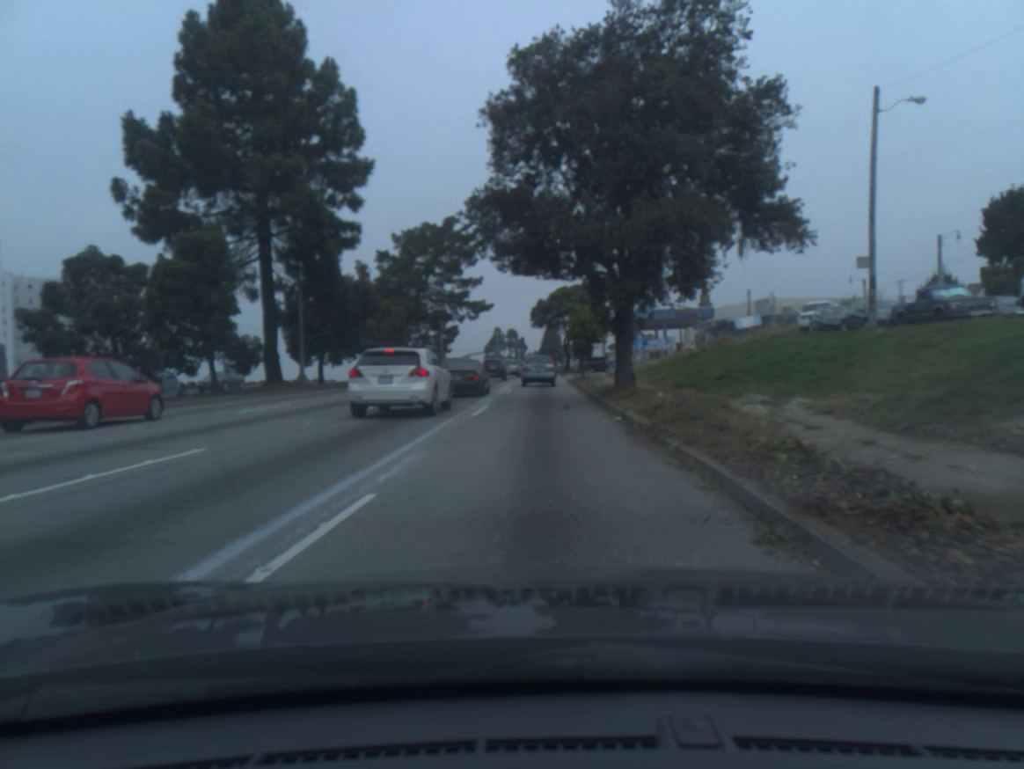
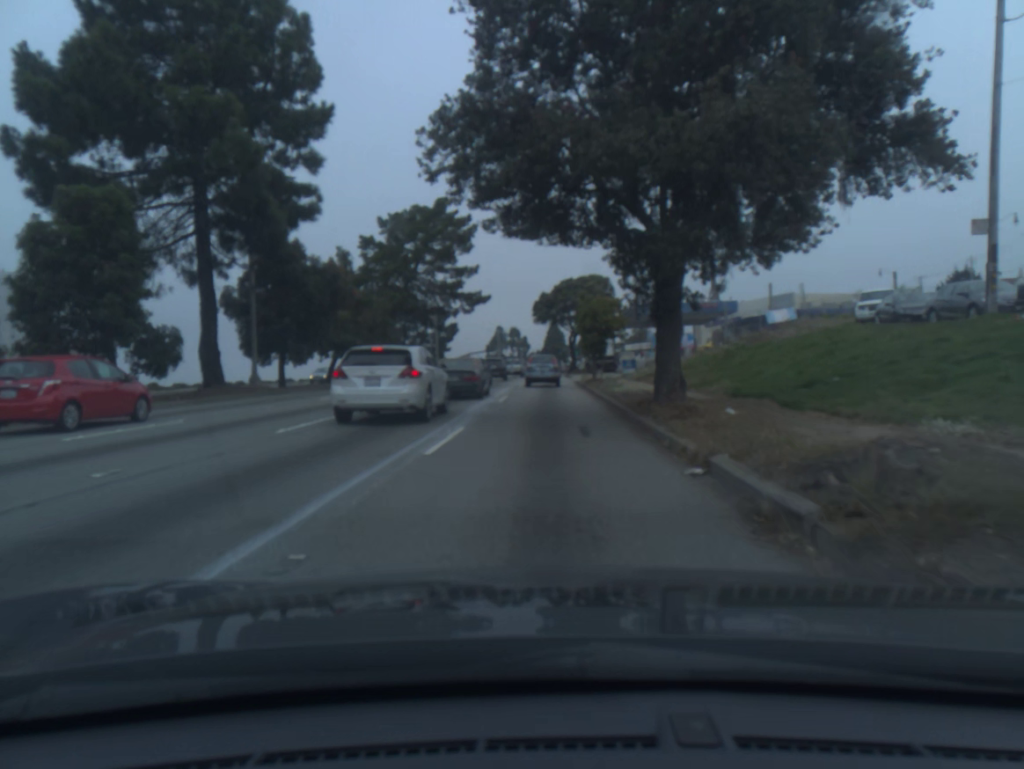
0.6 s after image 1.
(0.0, +7.6) m; 0°
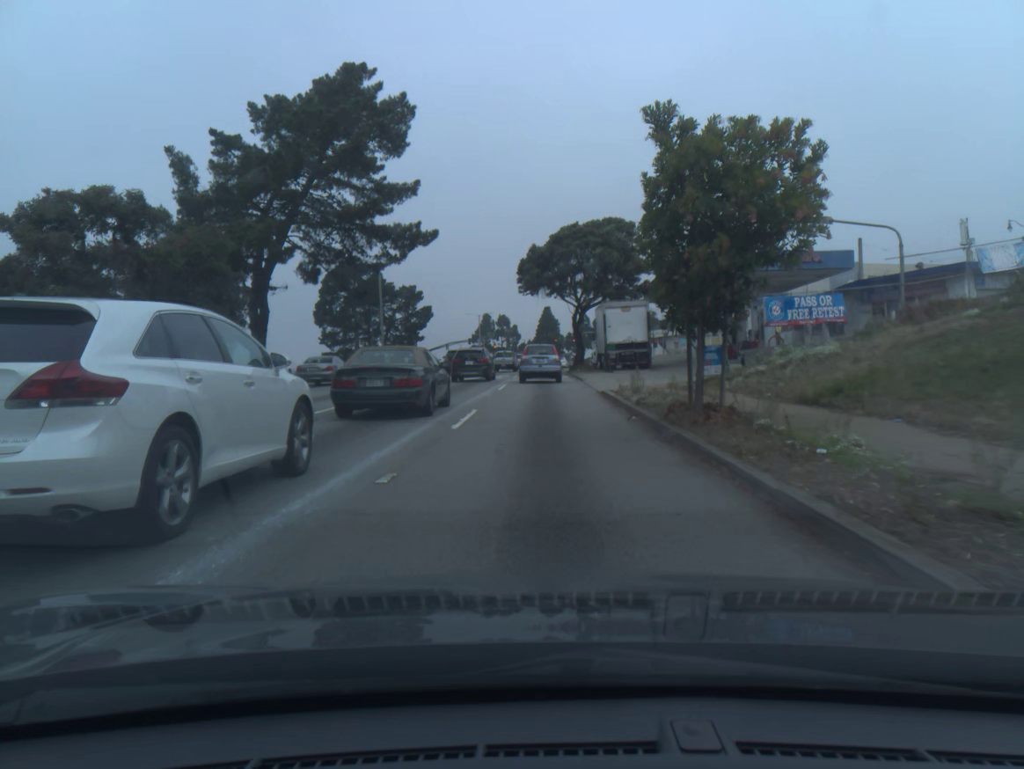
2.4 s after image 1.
(+0.1, +26.4) m; 0°
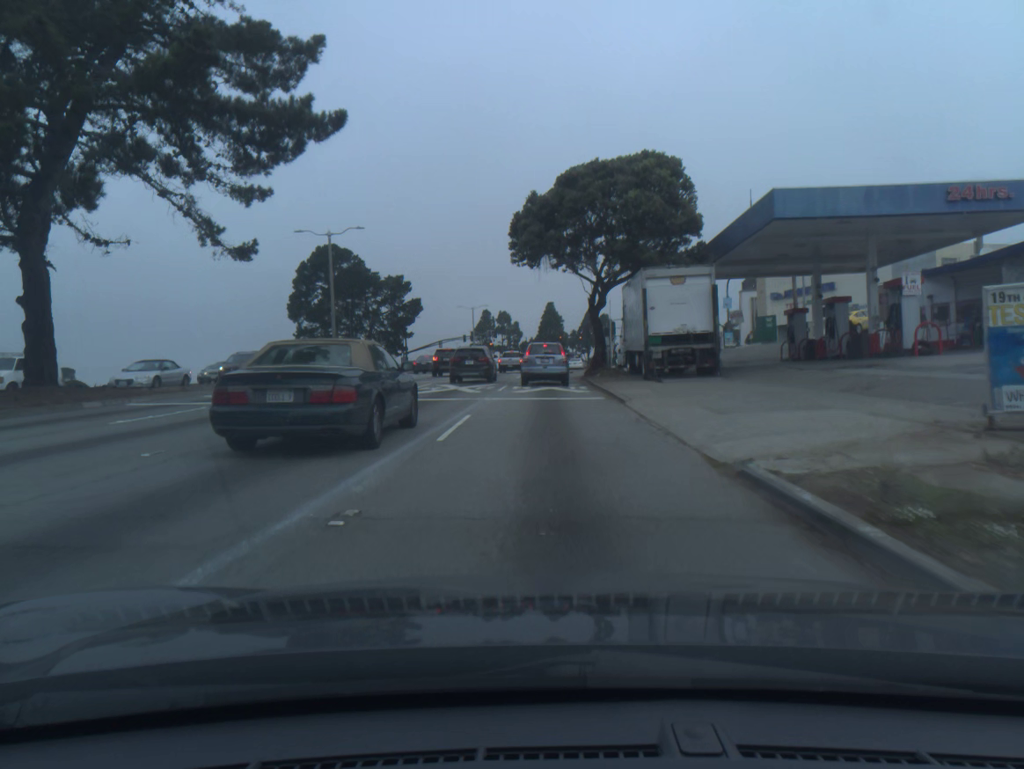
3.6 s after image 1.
(0.0, +16.7) m; 0°
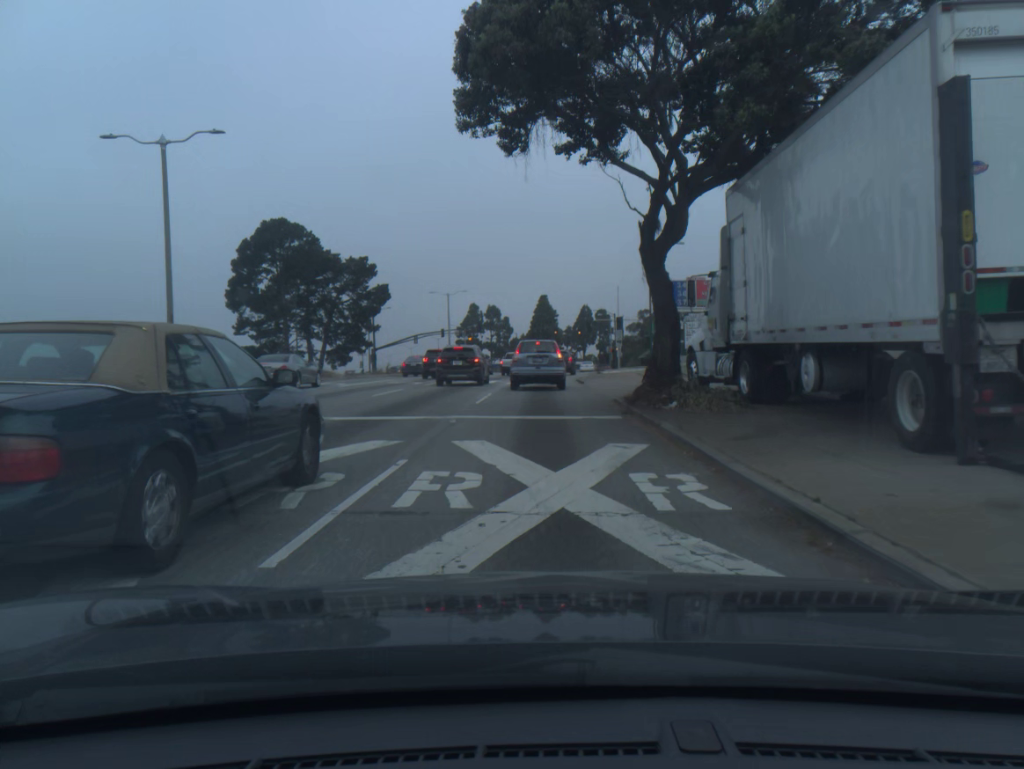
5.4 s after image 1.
(+0.1, +21.6) m; +1°
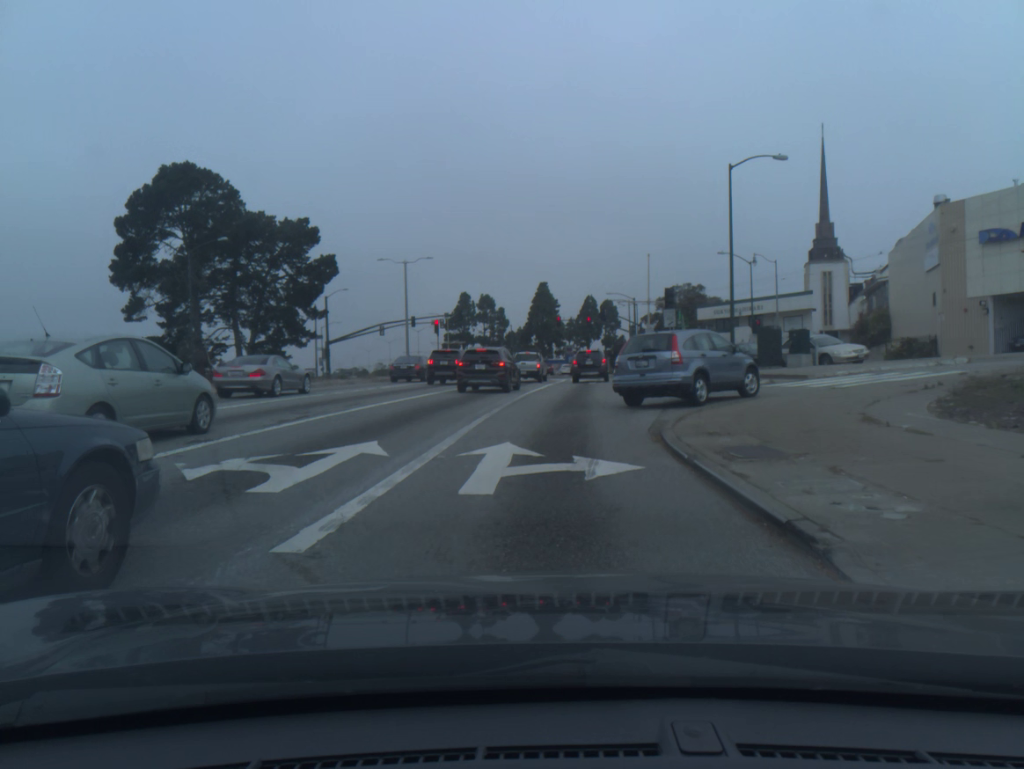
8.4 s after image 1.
(-0.4, +27.4) m; -1°
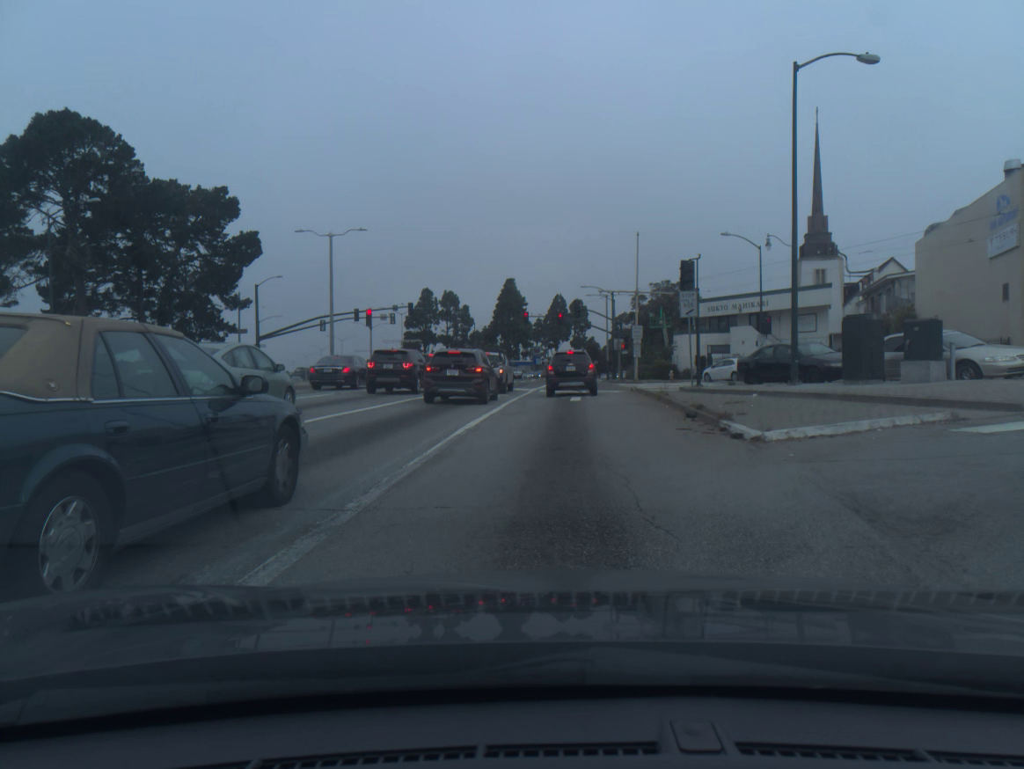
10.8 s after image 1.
(+0.4, +13.4) m; +3°
